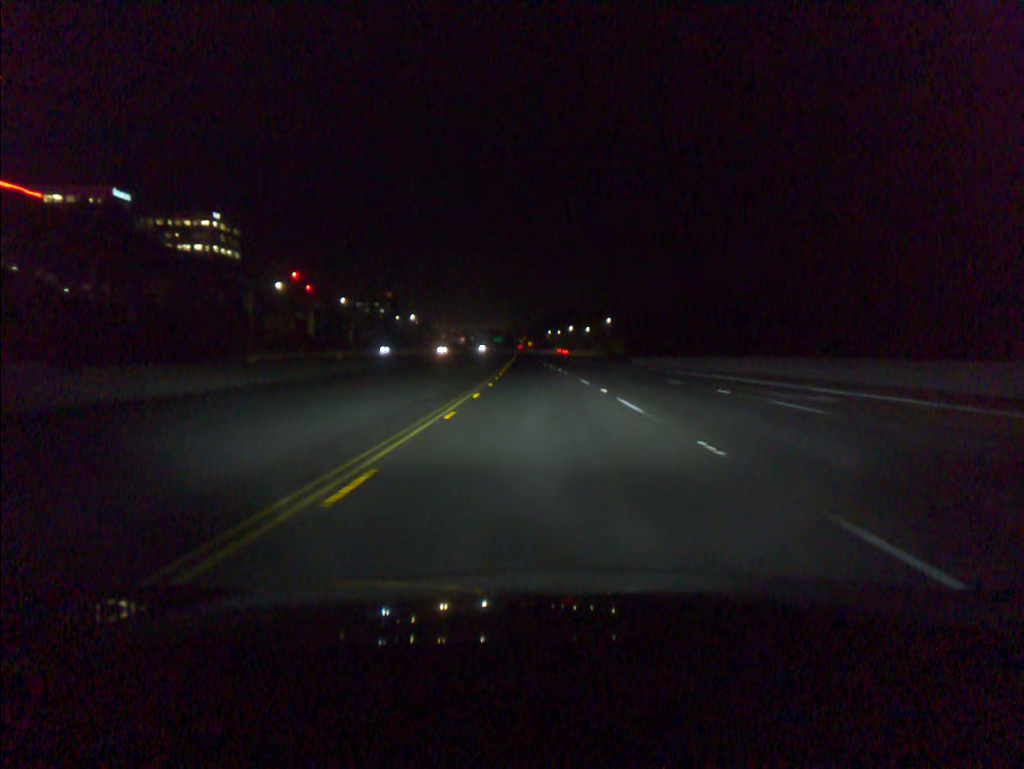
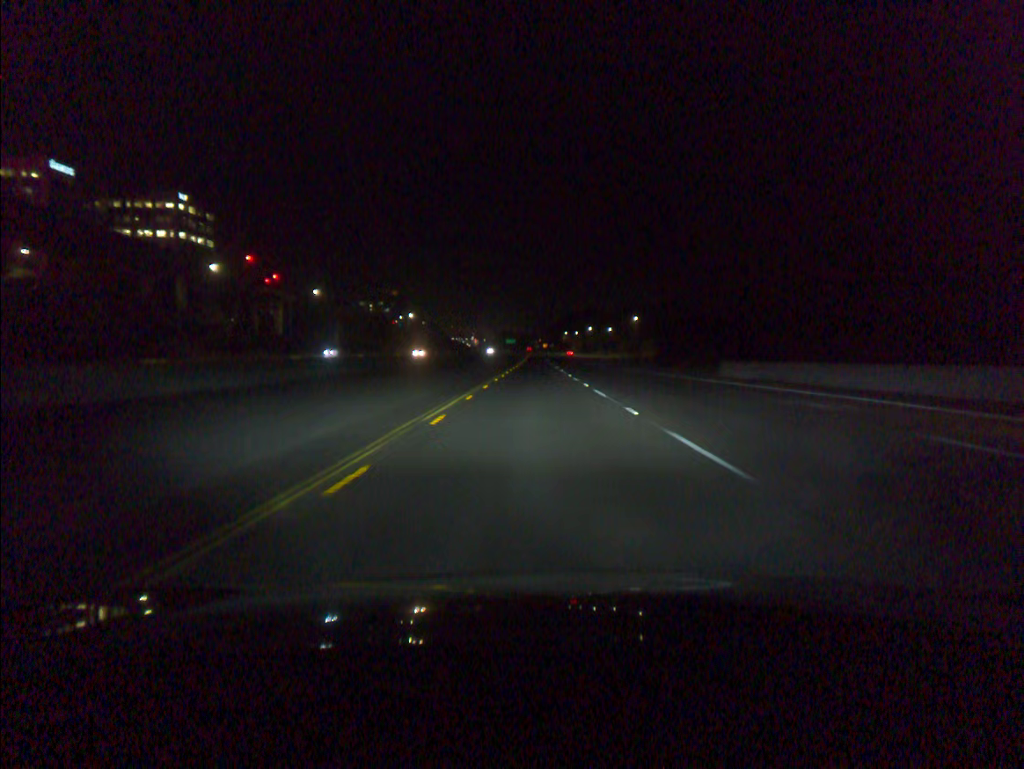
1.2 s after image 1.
(-0.3, +36.5) m; -1°
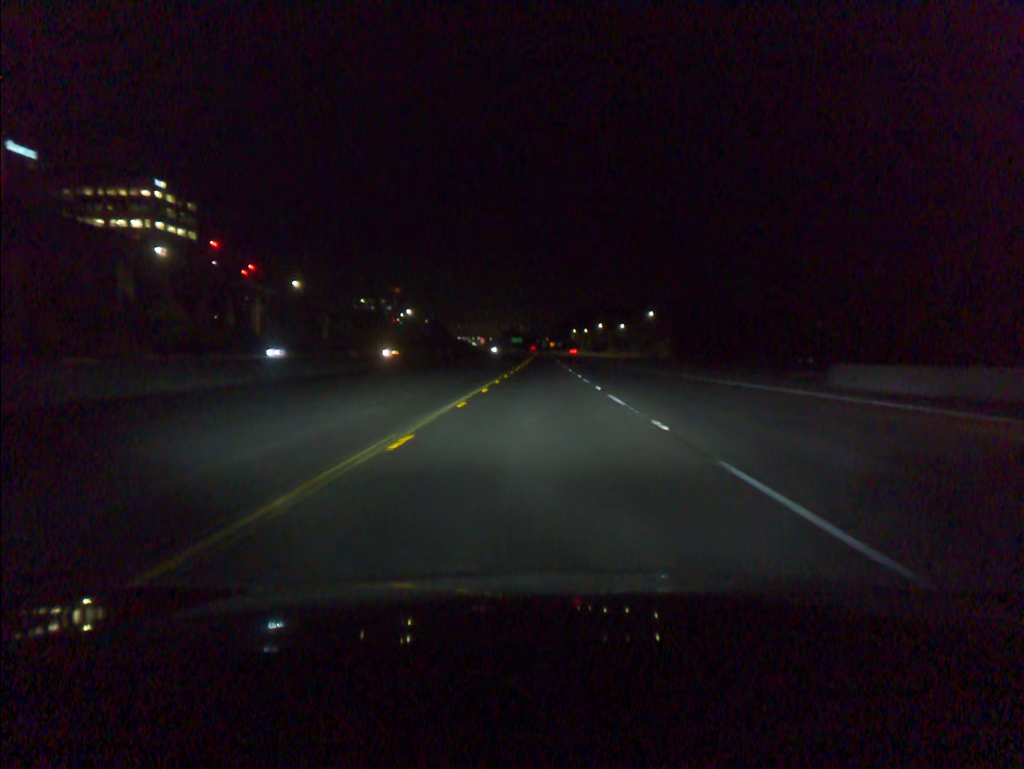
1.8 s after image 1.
(-0.1, +18.2) m; -1°
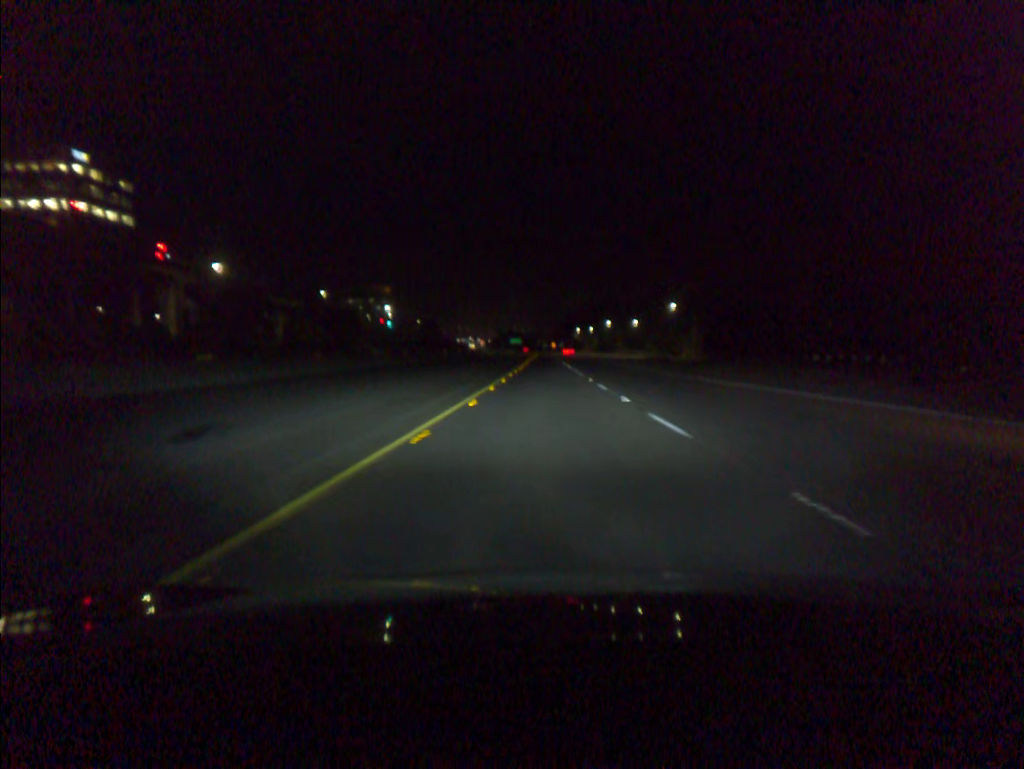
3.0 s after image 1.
(-0.1, +36.4) m; 0°
